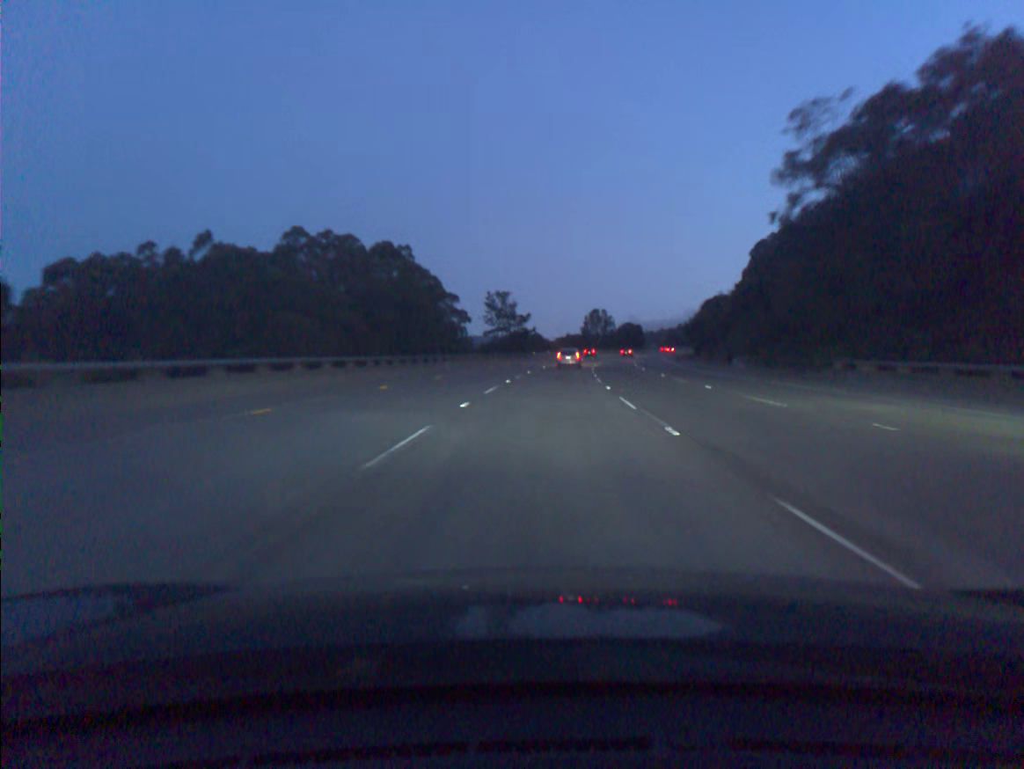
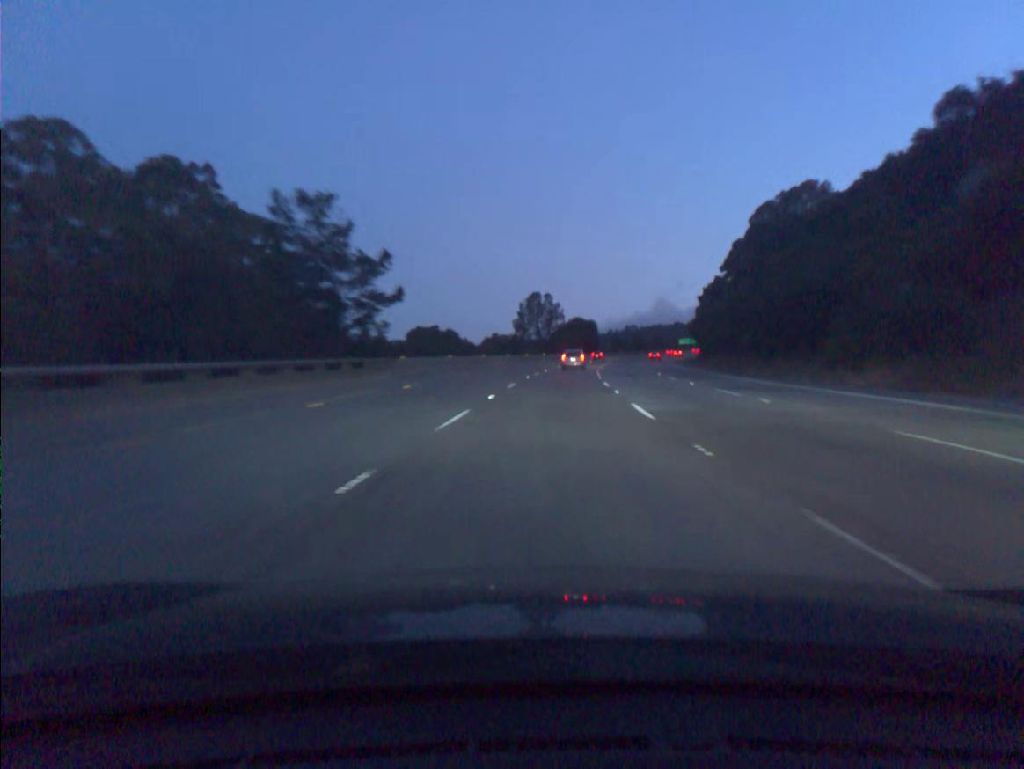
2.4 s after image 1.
(+3.1, +68.3) m; +5°
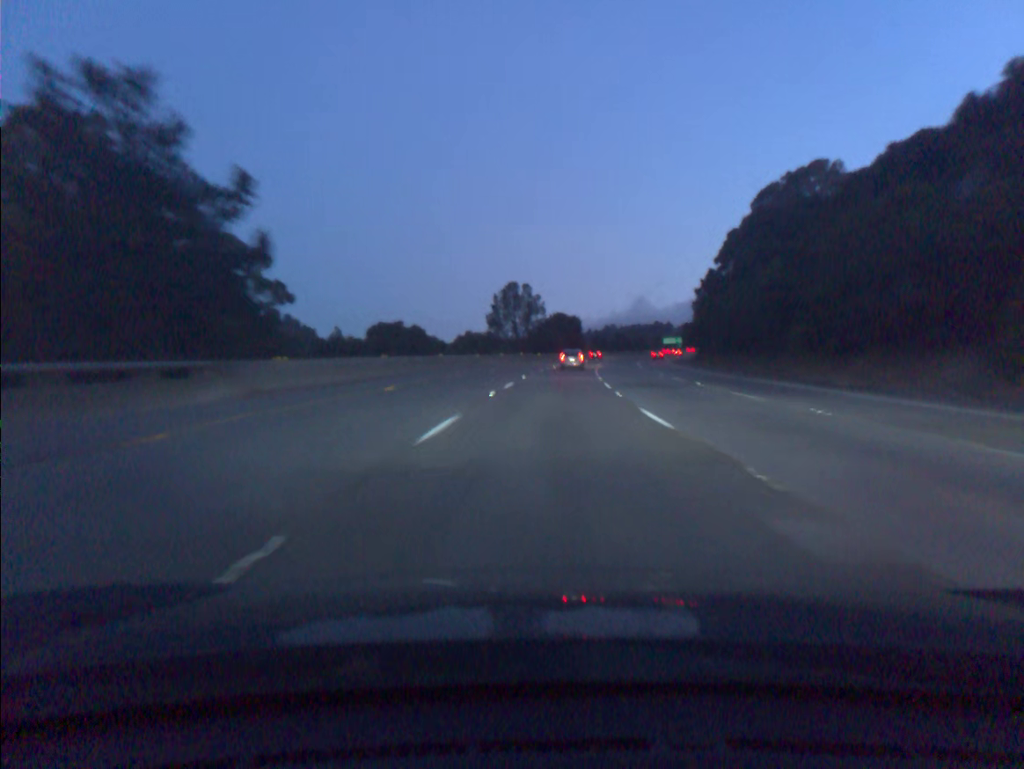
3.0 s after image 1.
(+0.3, +17.2) m; +2°
